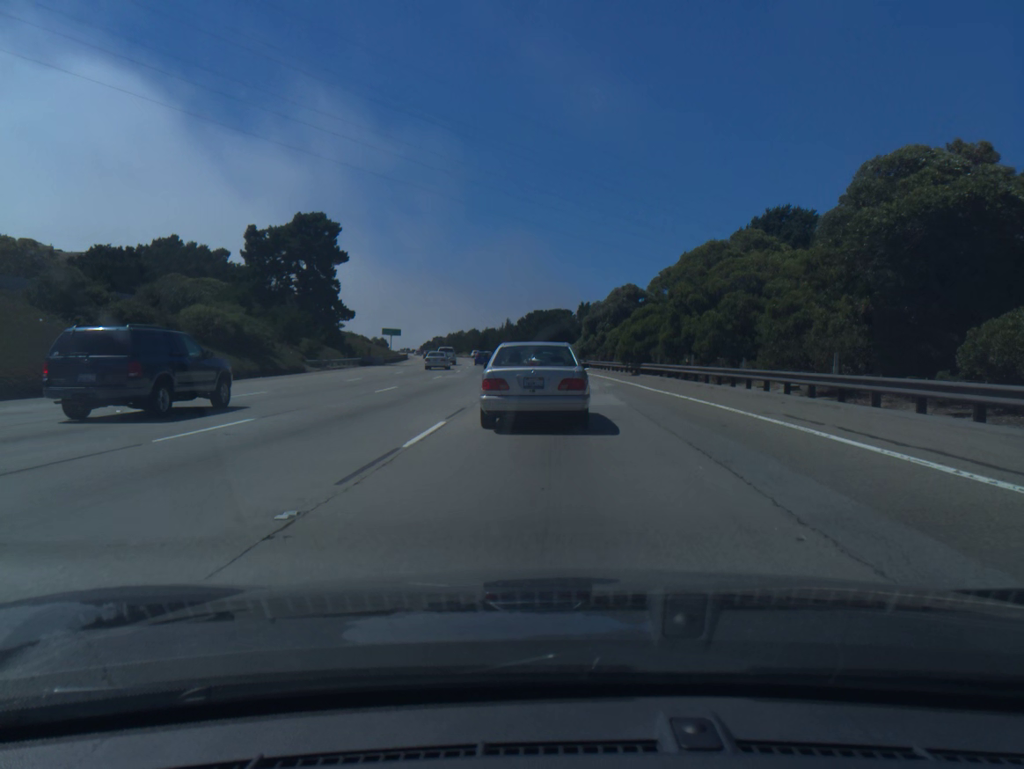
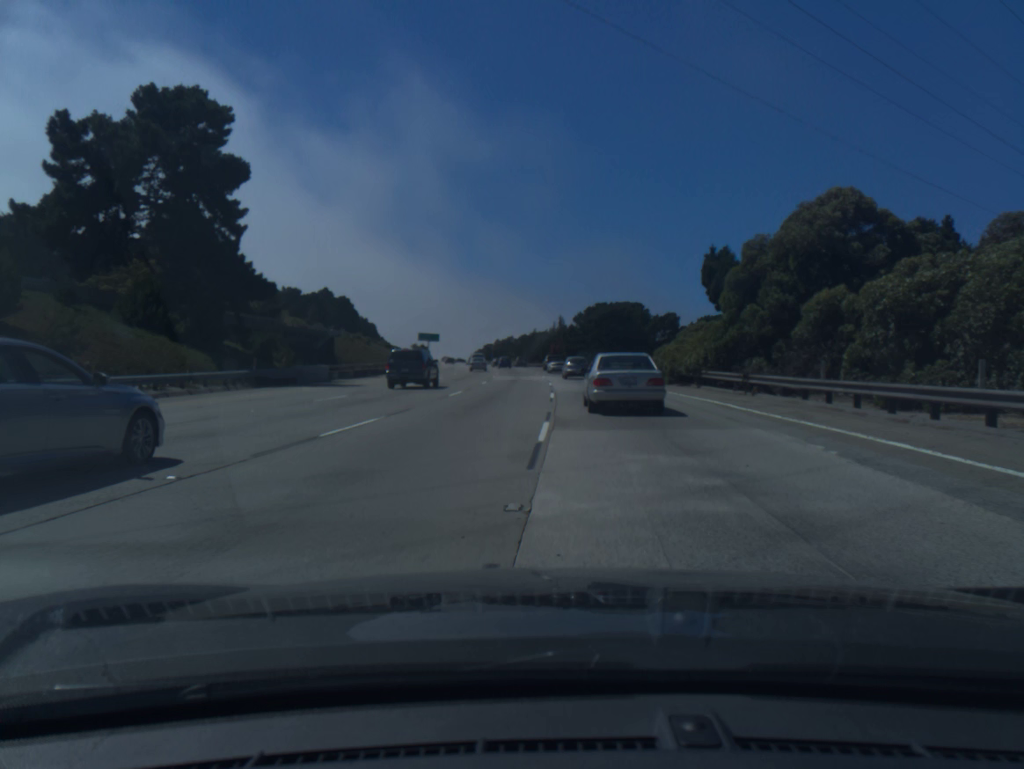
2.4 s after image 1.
(-1.3, +42.2) m; -4°
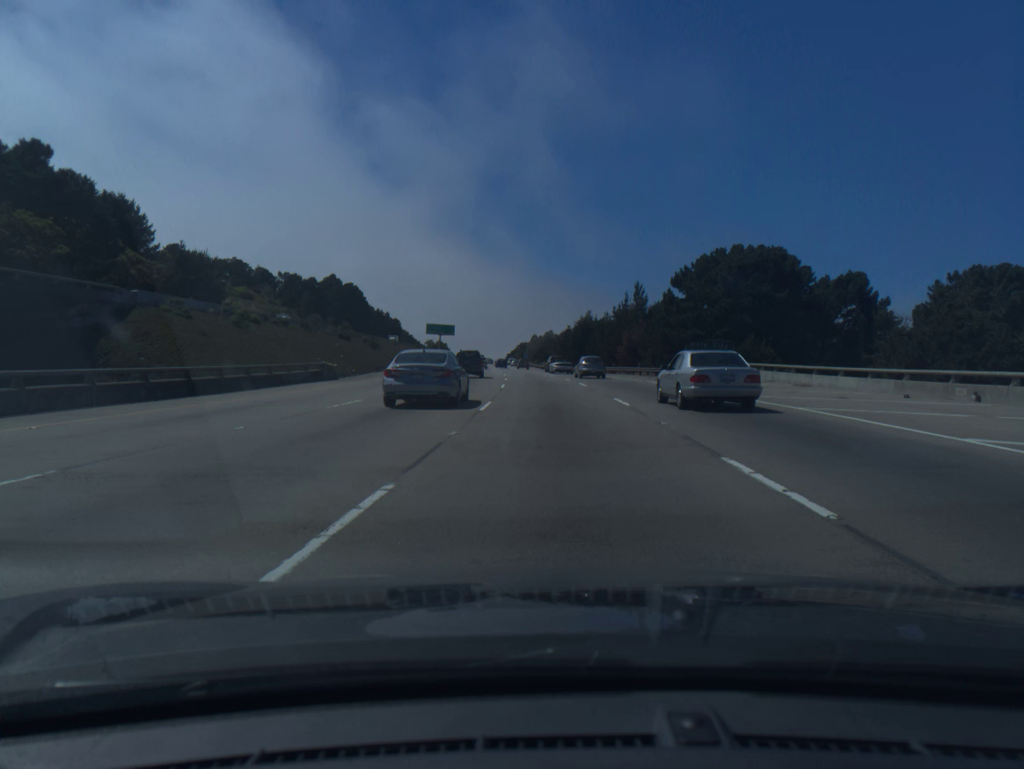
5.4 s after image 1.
(-2.1, +63.6) m; -3°
